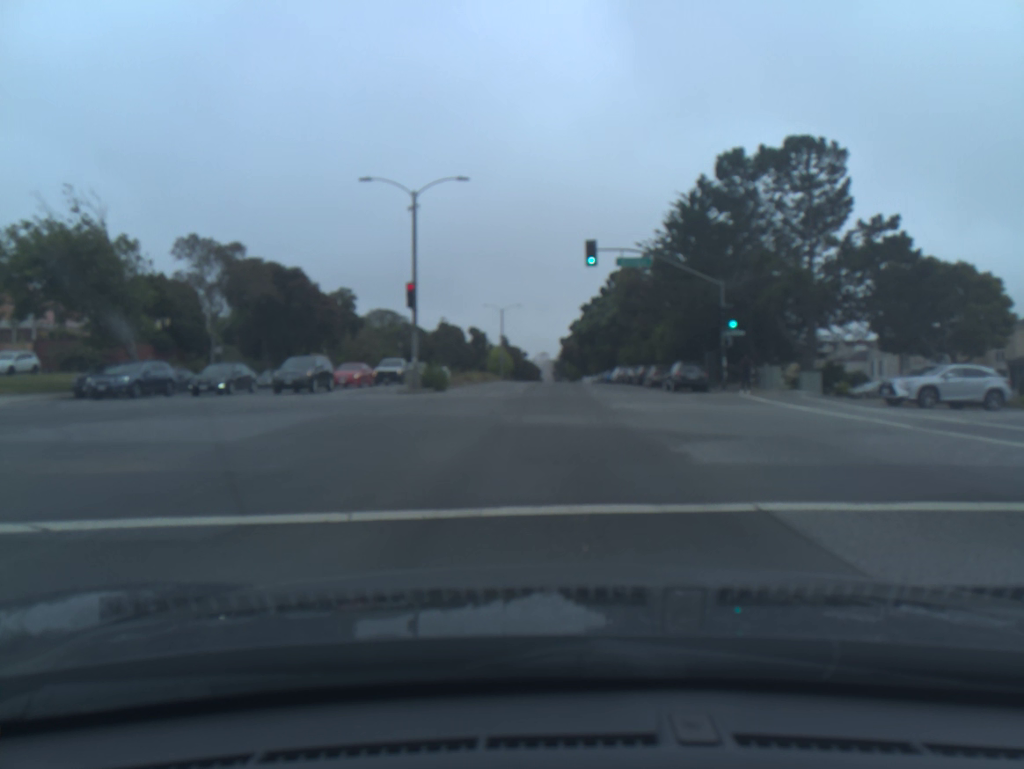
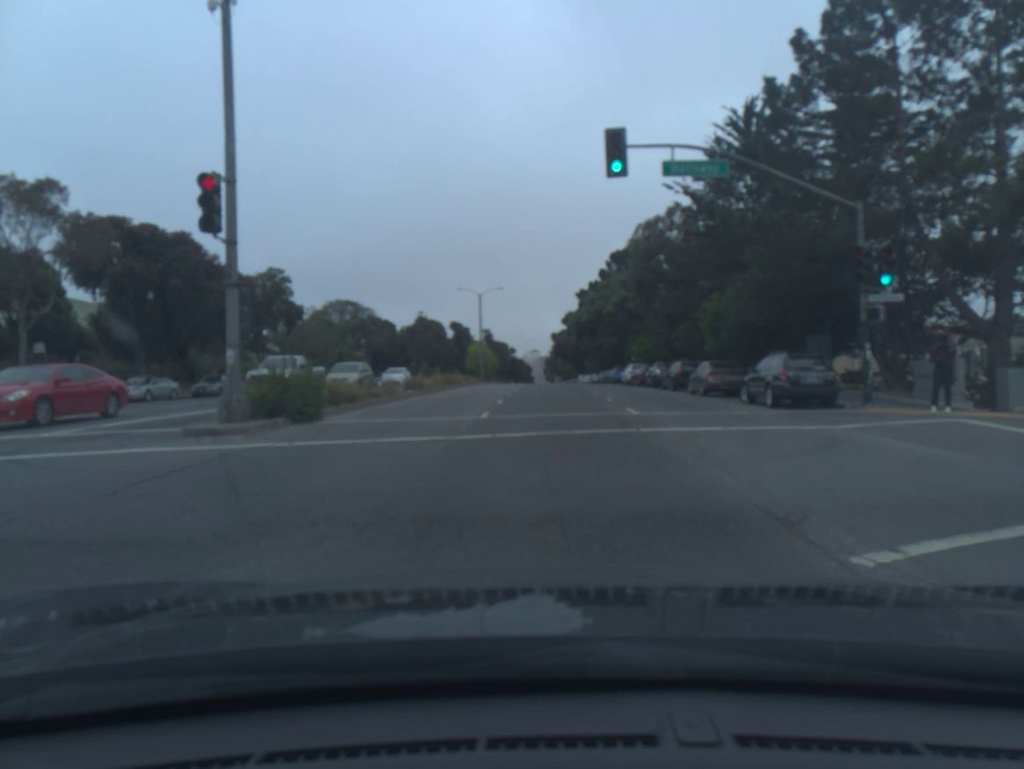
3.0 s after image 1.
(+0.2, +18.0) m; +1°
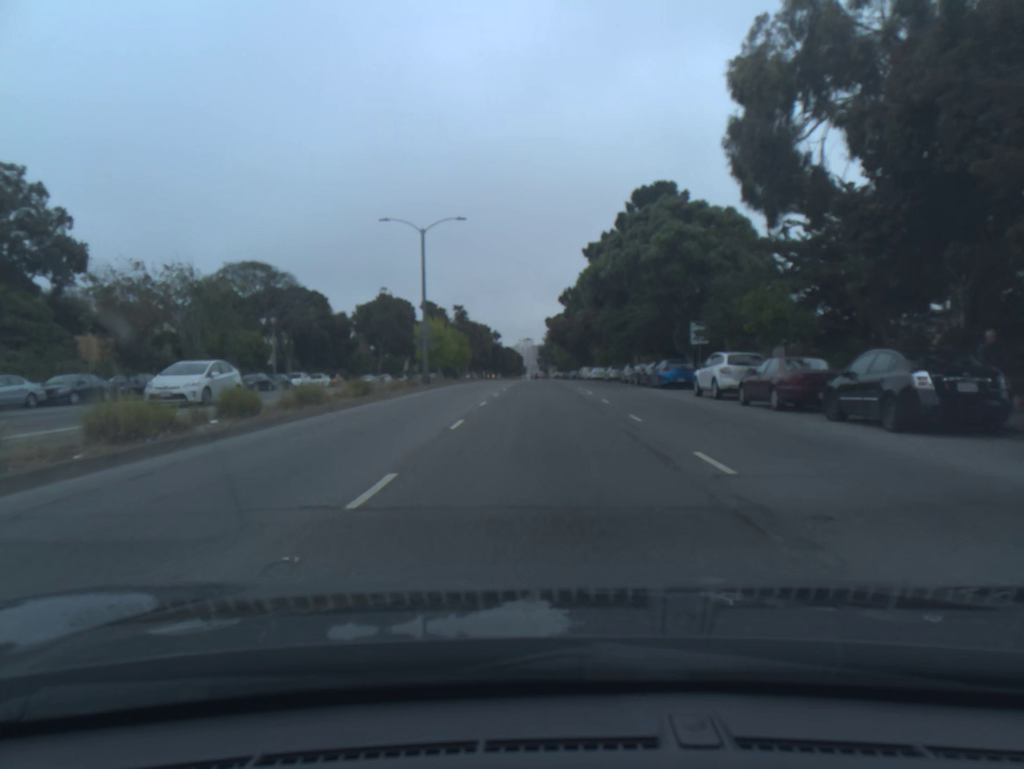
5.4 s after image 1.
(+0.3, +31.1) m; +1°
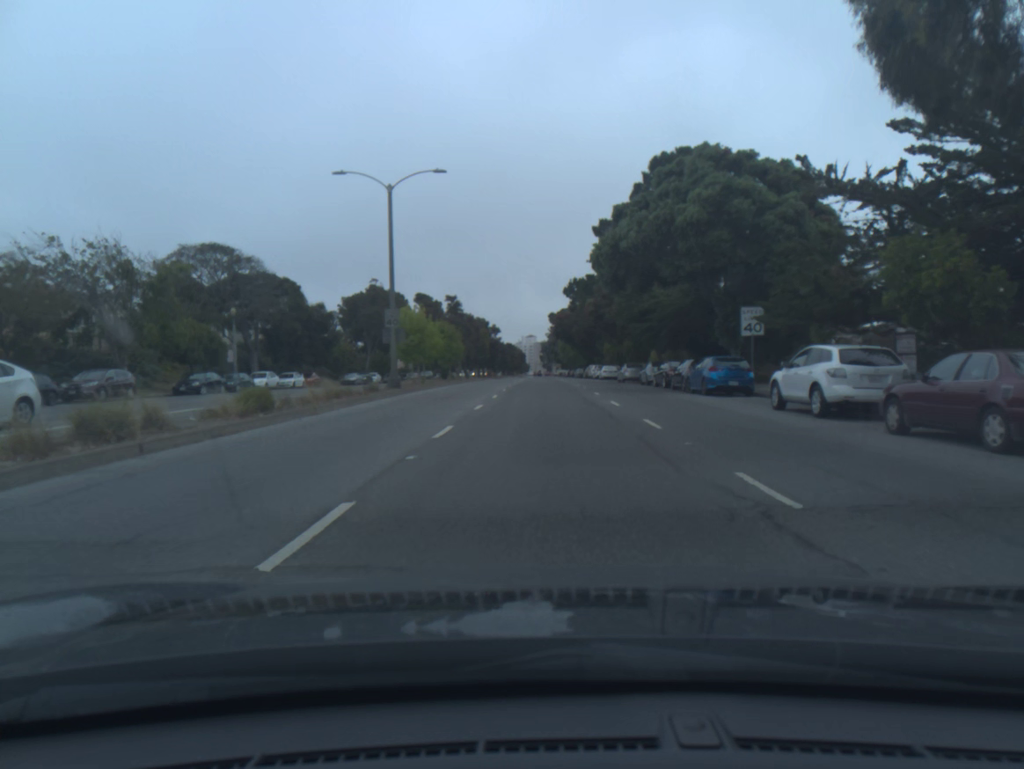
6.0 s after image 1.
(0.0, +9.5) m; 0°
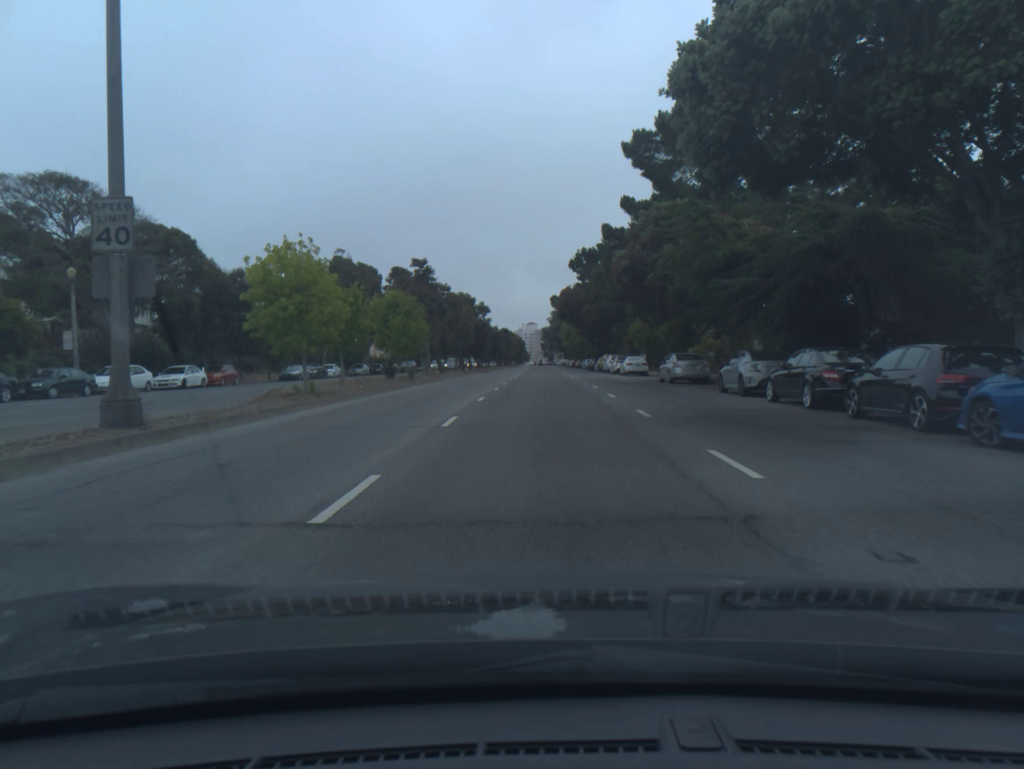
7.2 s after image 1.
(0.0, +20.6) m; 0°
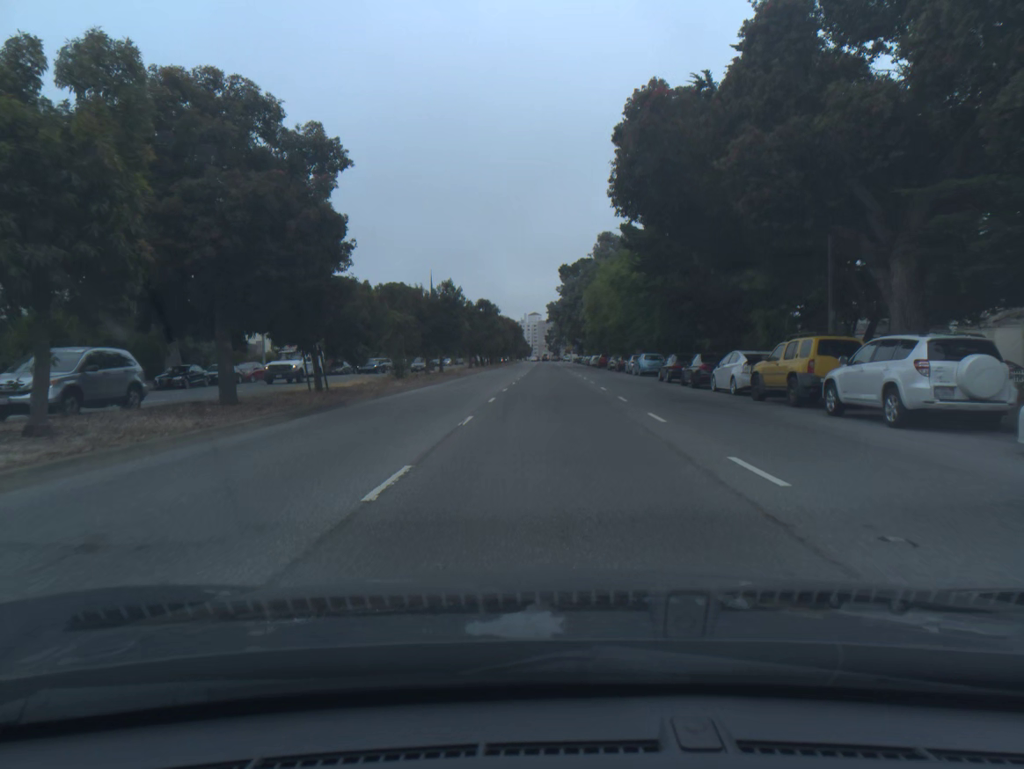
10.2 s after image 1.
(-0.3, +57.3) m; 0°
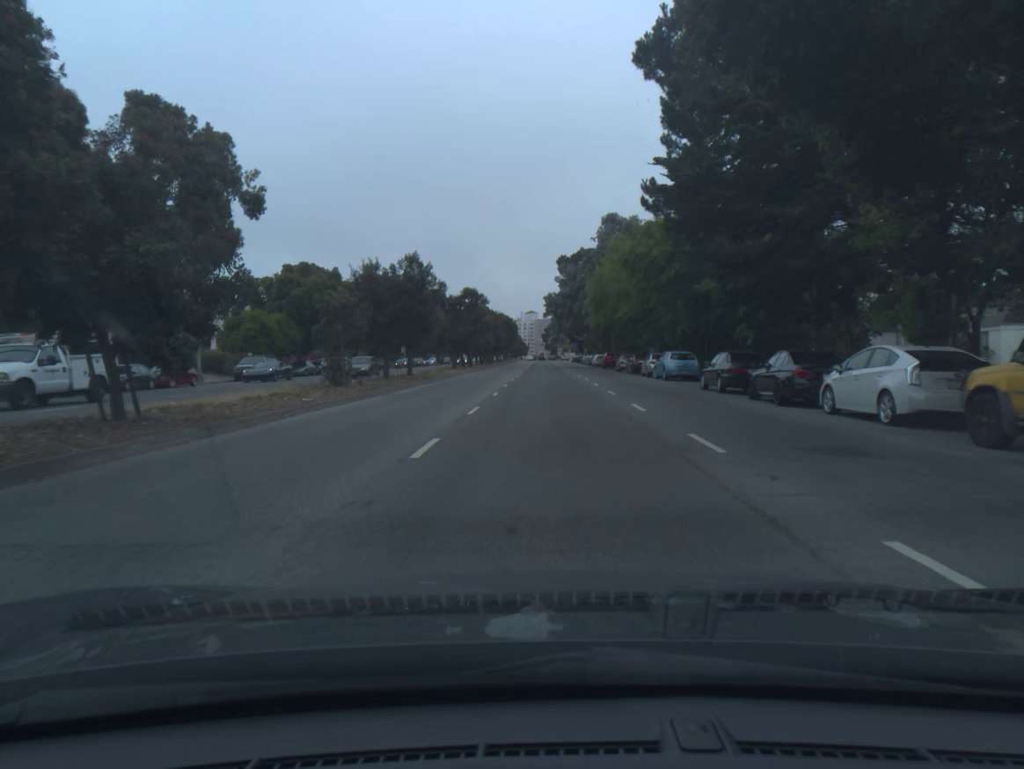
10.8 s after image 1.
(0.0, +11.9) m; 0°
